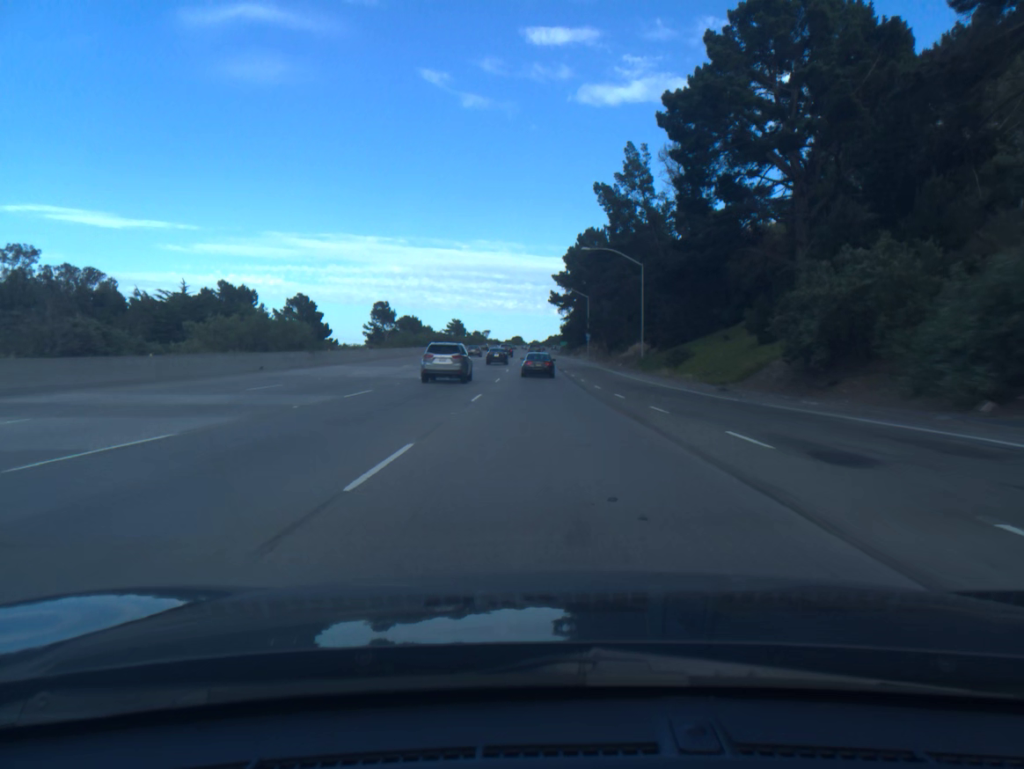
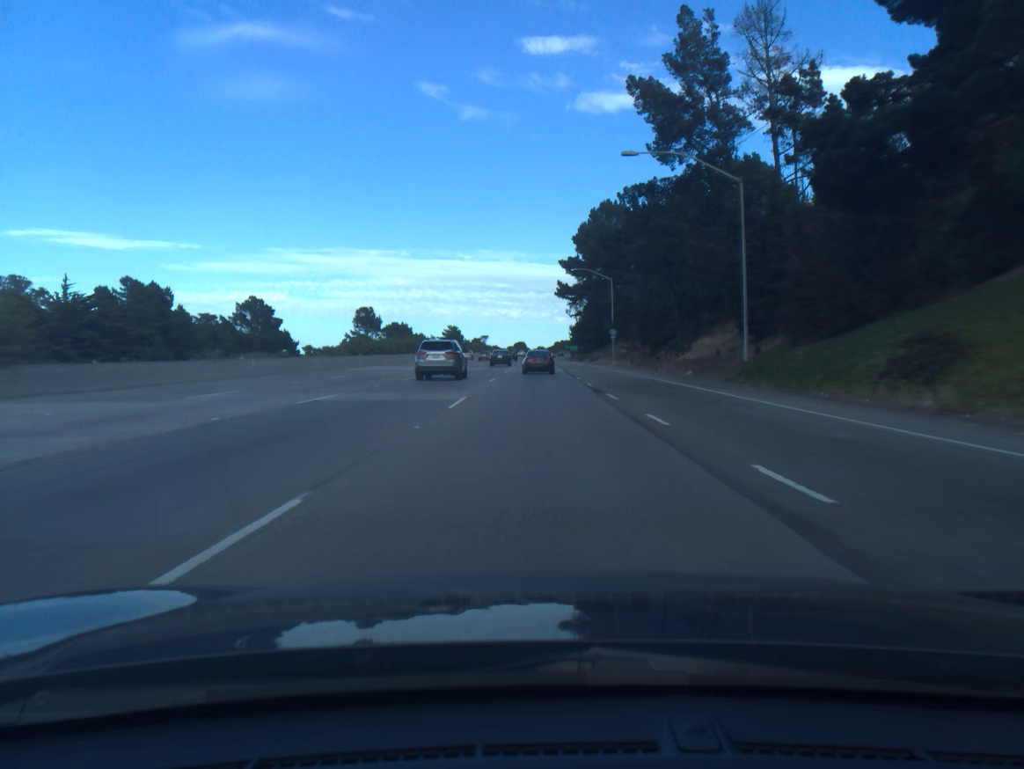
(-0.1, +33.4) m; 0°
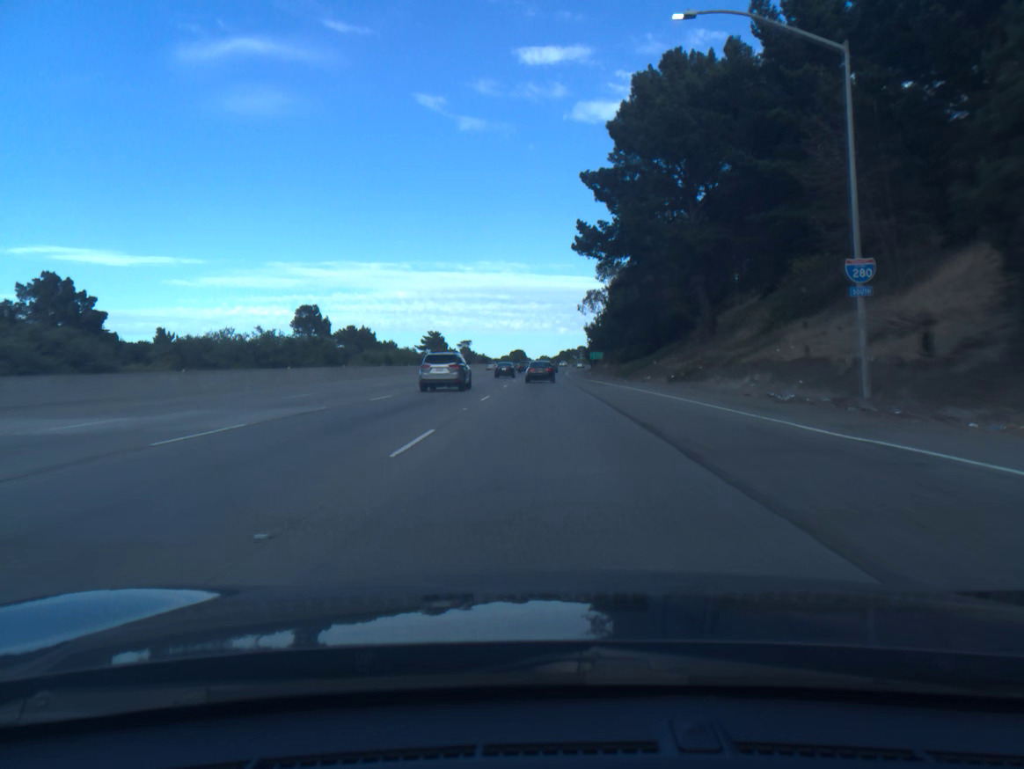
(-0.4, +65.6) m; 0°
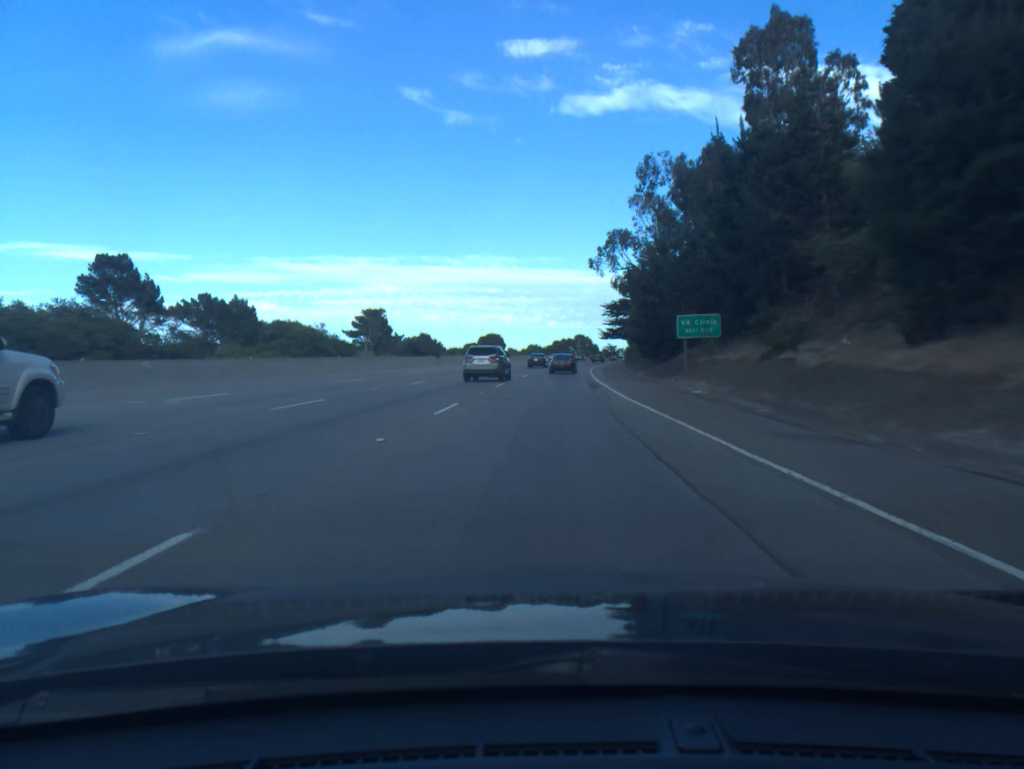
(+0.5, +81.3) m; +1°
